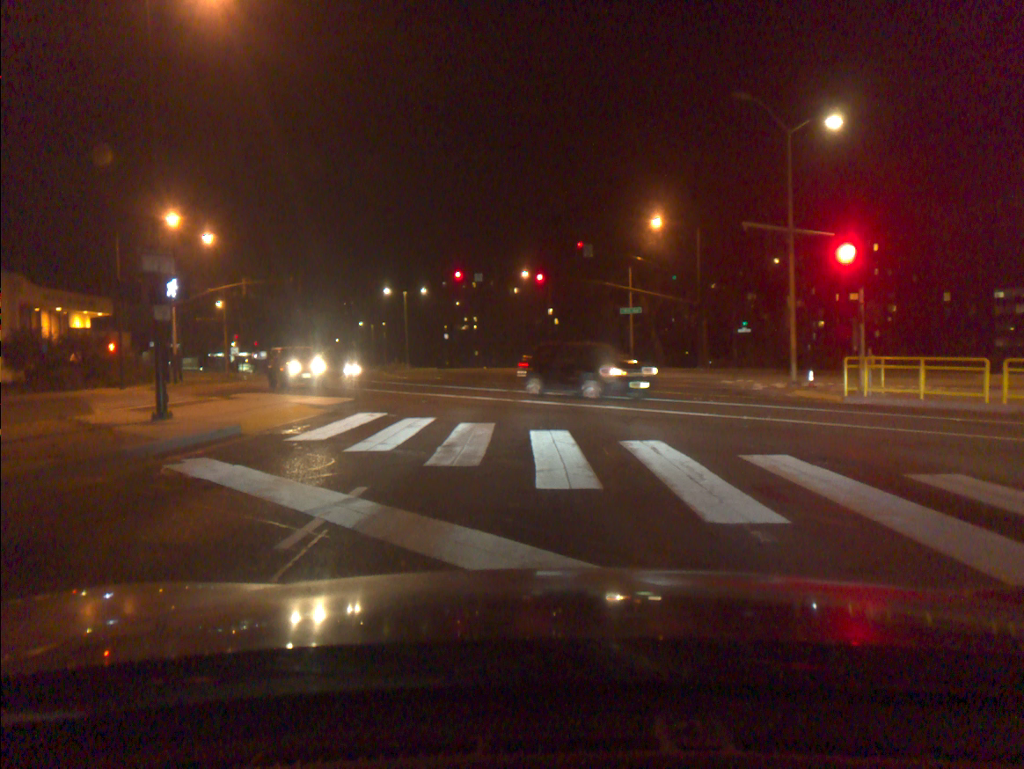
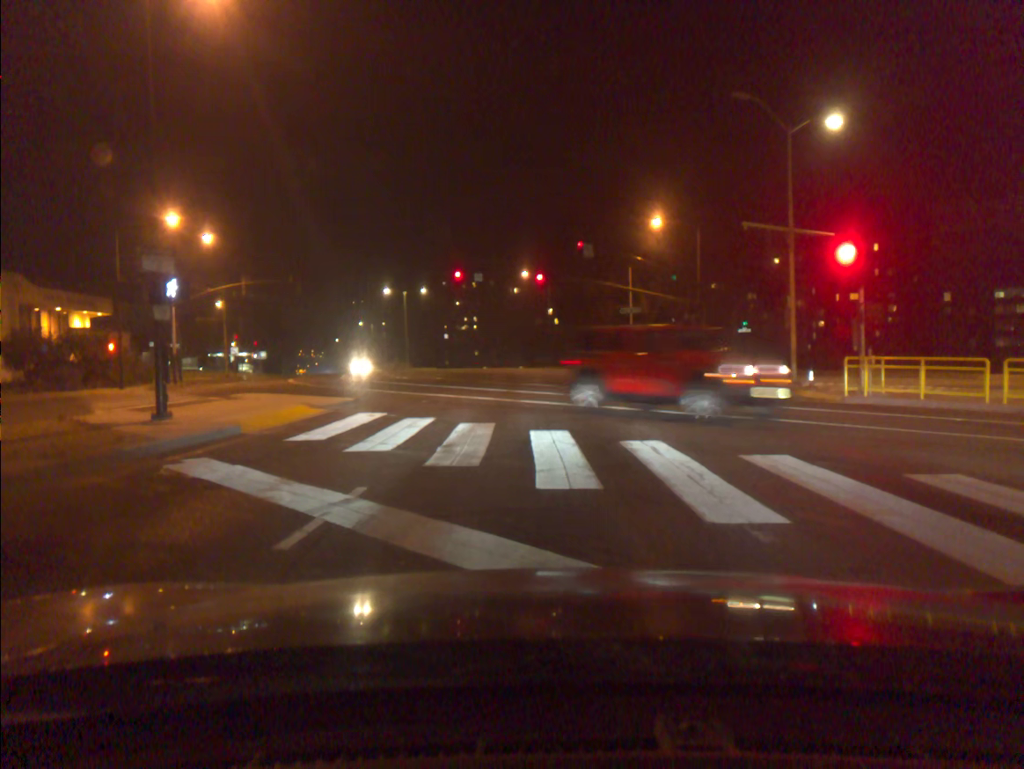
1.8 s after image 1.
(0.0, 0.0) m; 0°
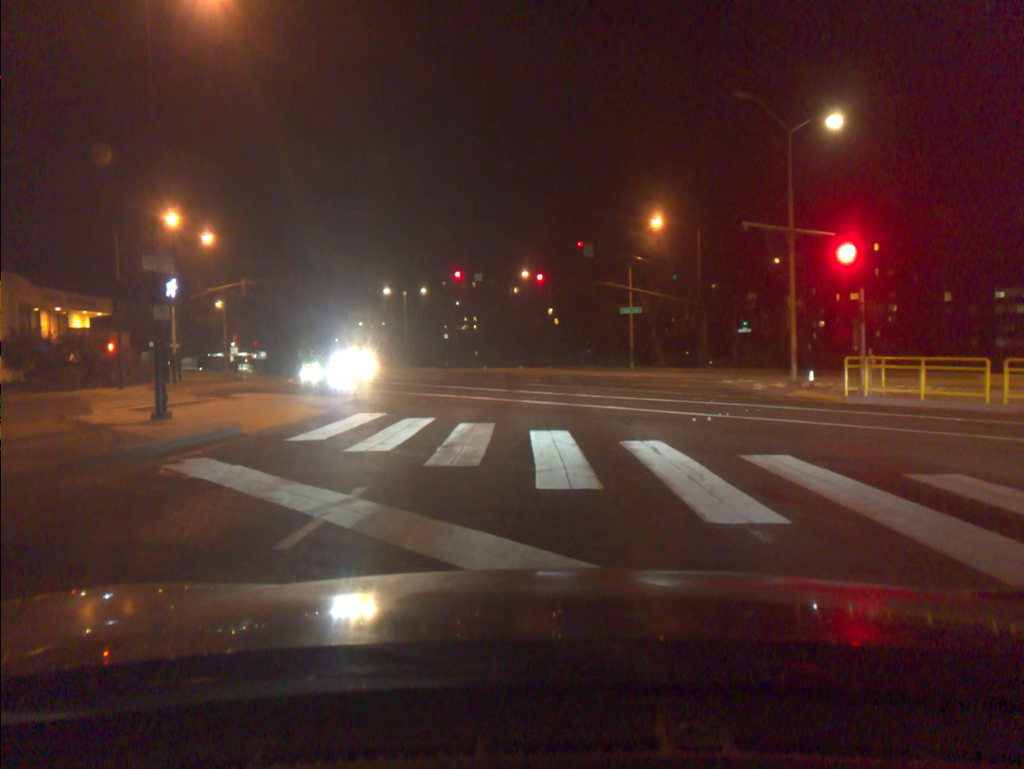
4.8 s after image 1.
(0.0, -0.1) m; 0°
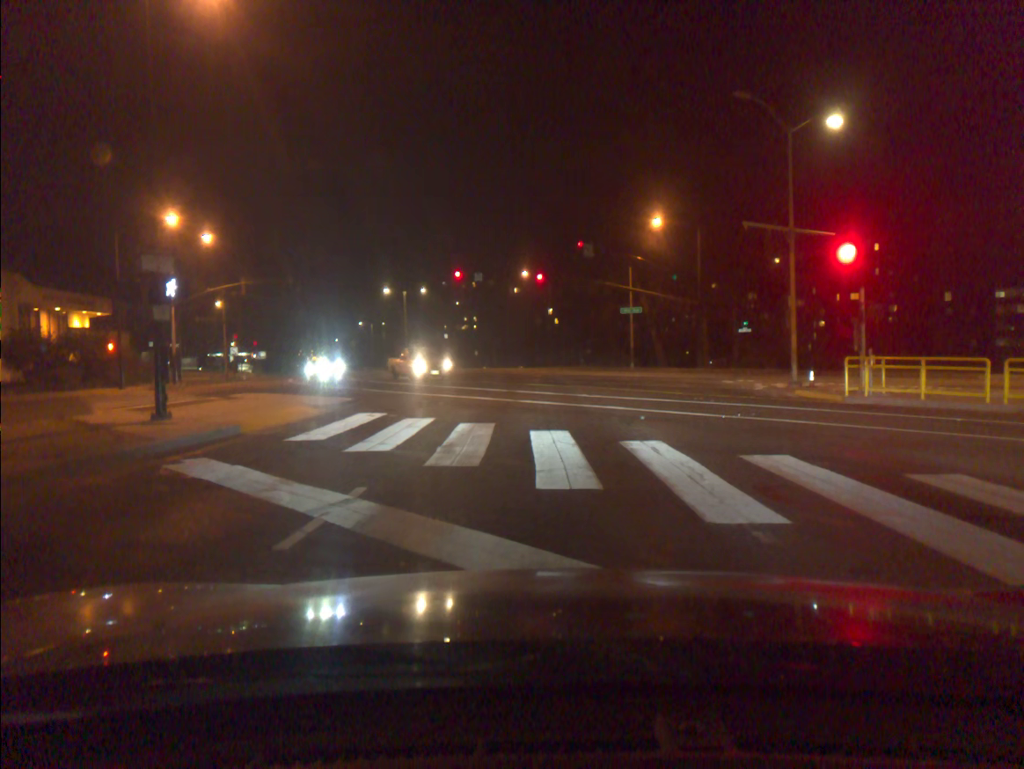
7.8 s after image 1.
(0.0, 0.0) m; 0°
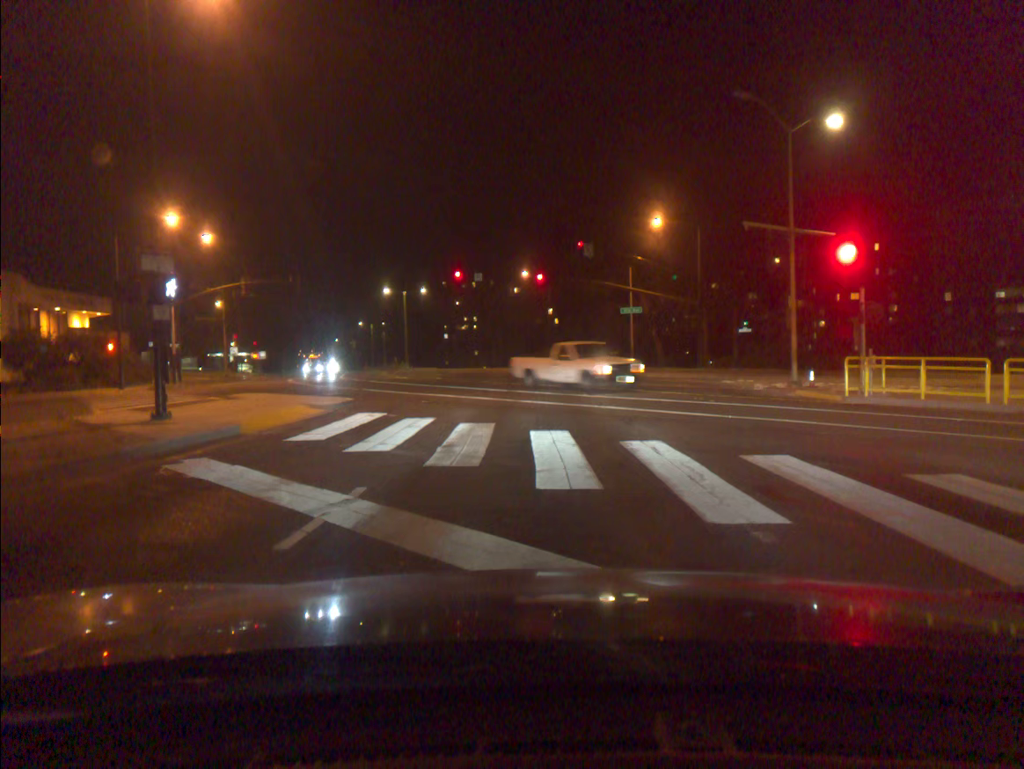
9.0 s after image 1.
(0.0, 0.0) m; 0°
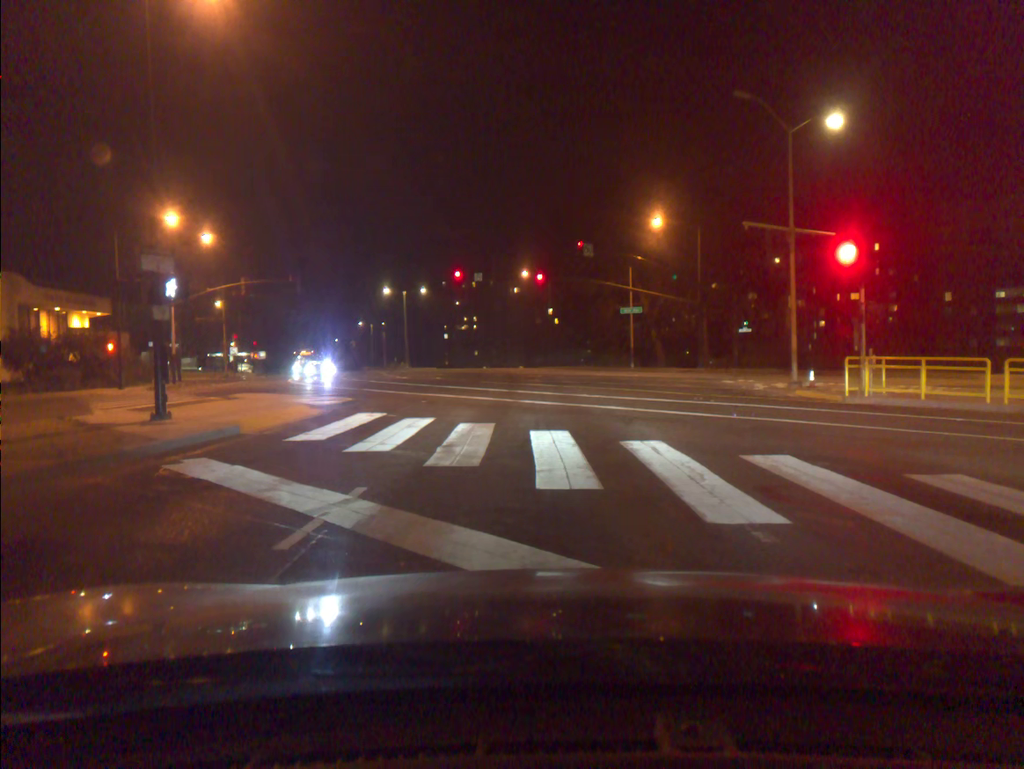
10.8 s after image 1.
(0.0, 0.0) m; 0°
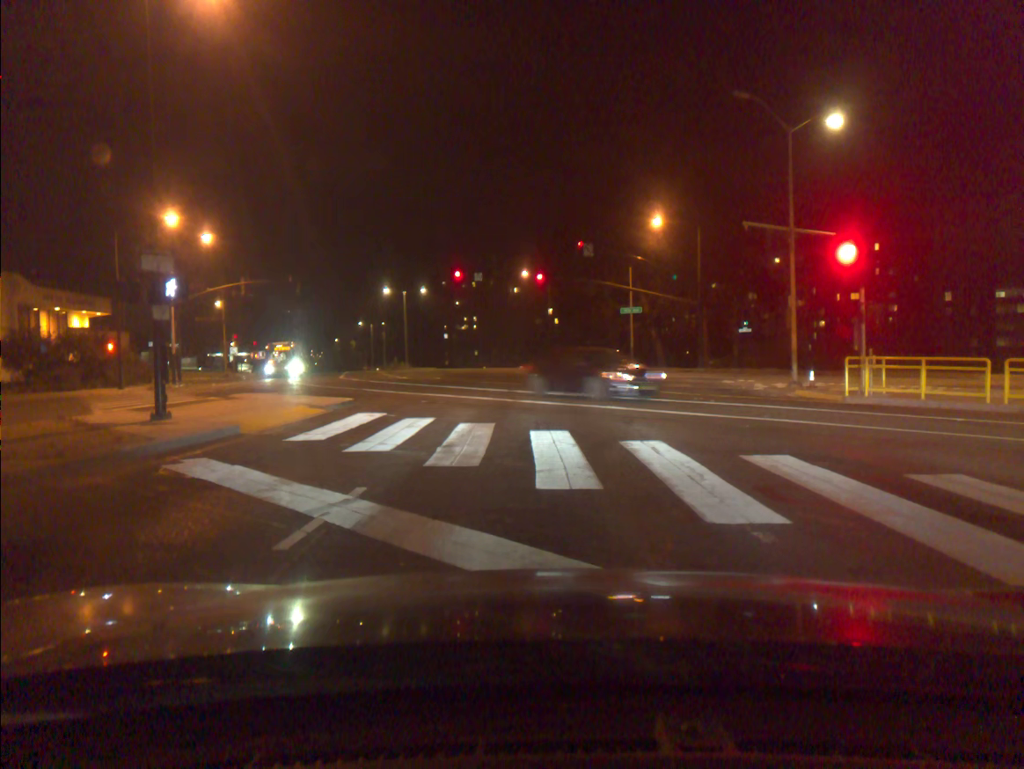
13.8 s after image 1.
(0.0, +0.1) m; 0°
